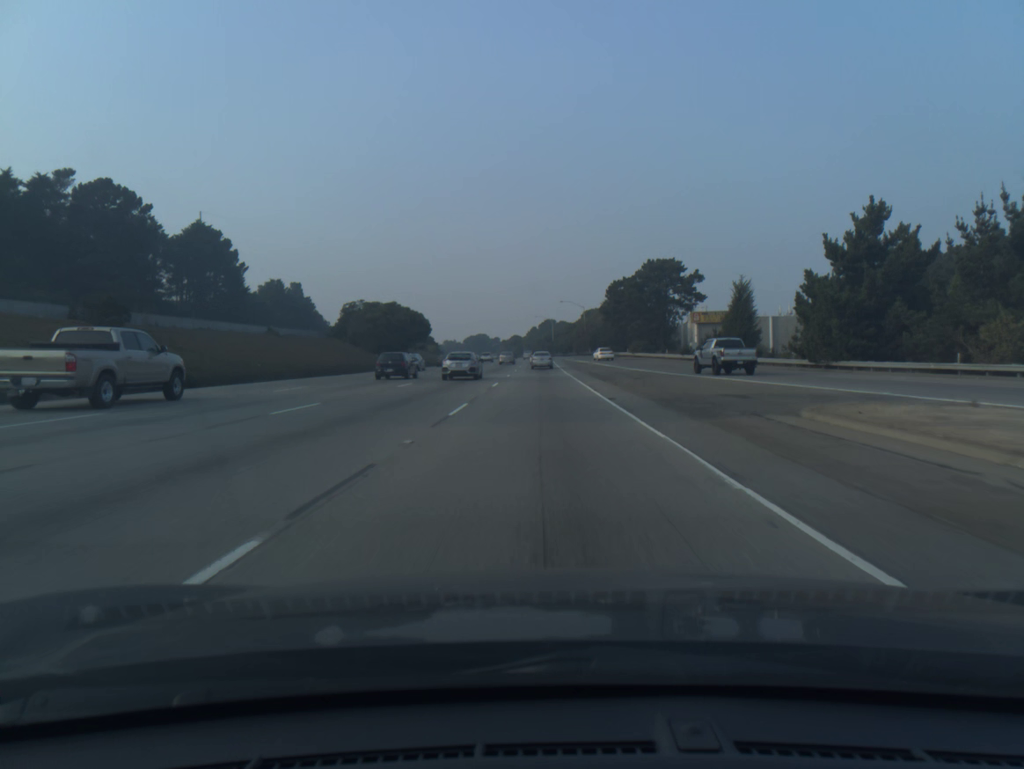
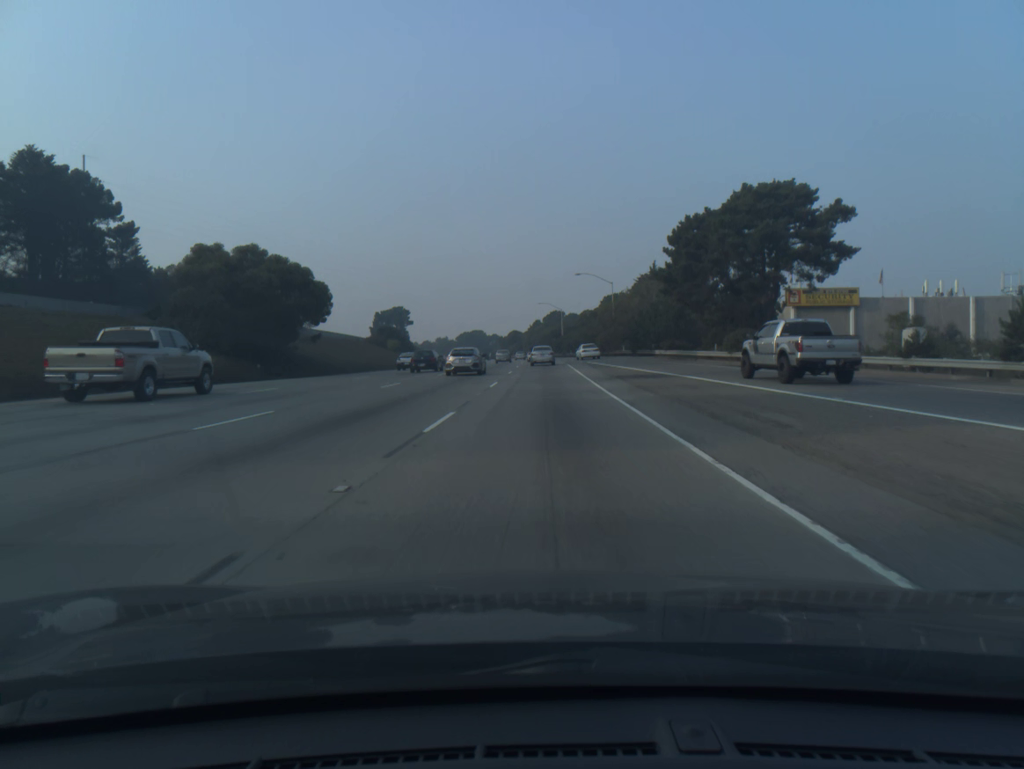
(-0.2, +47.7) m; 0°
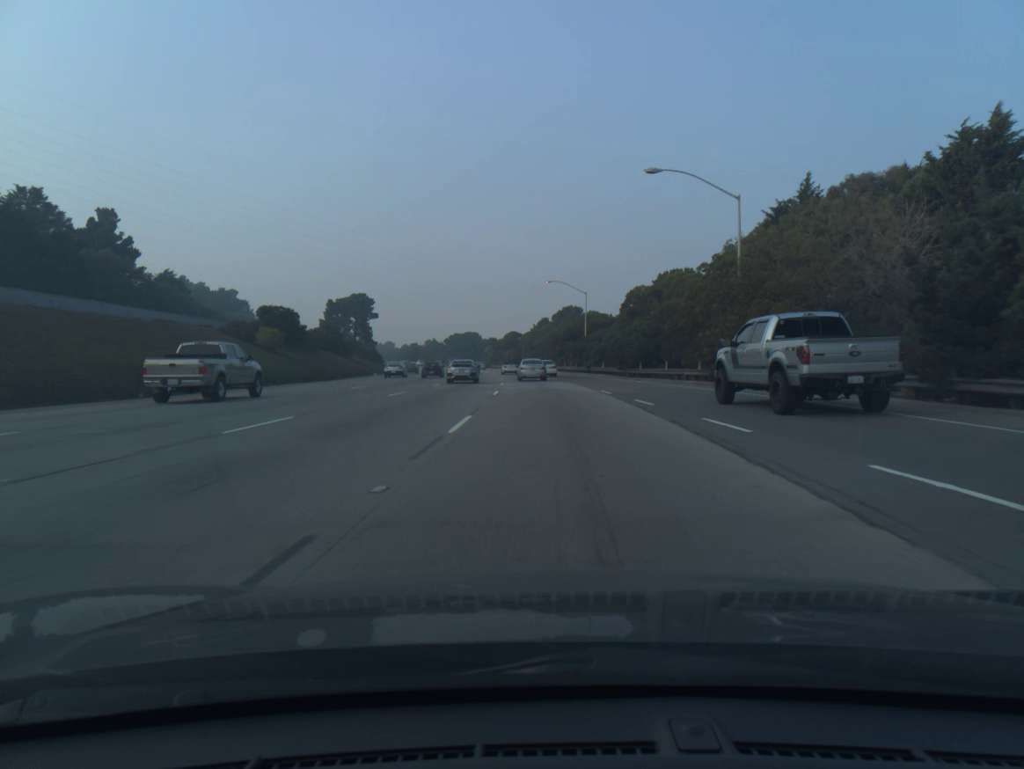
(-0.1, +58.3) m; 0°
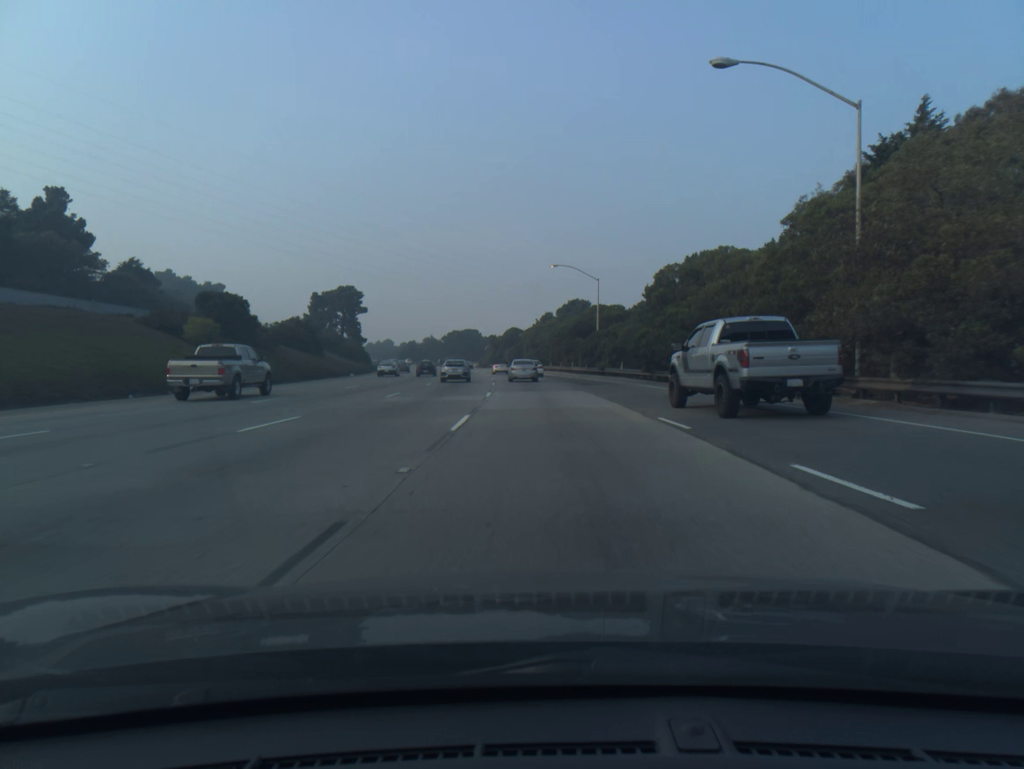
(0.0, +13.7) m; 0°
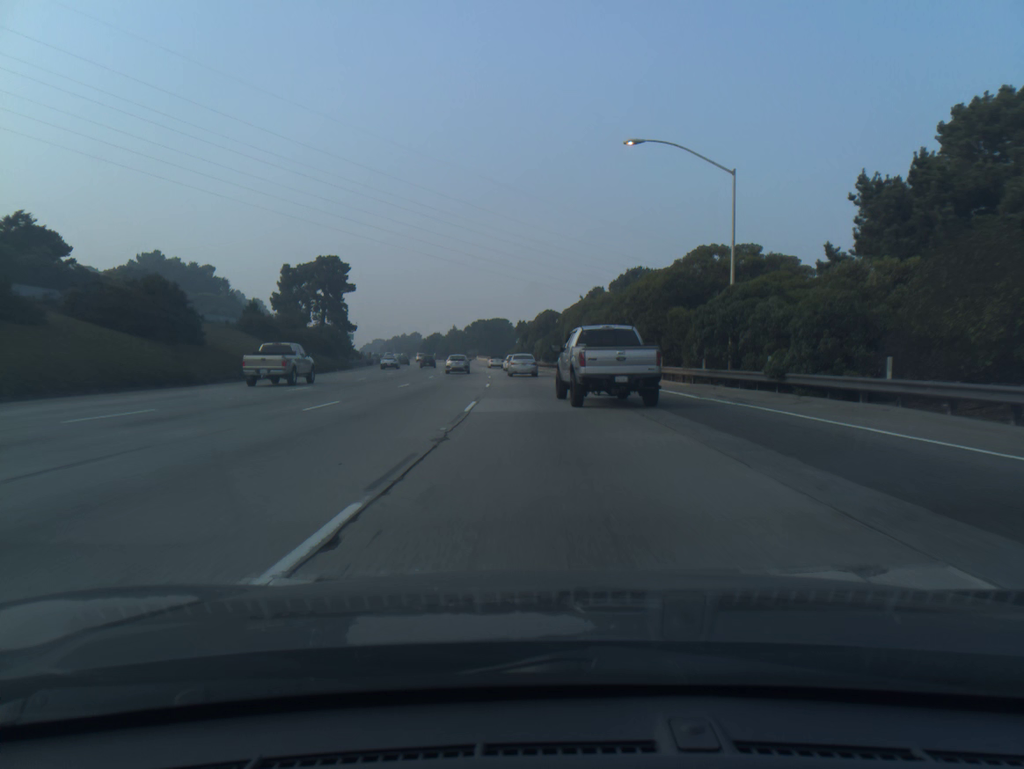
(-0.8, +39.9) m; -3°
